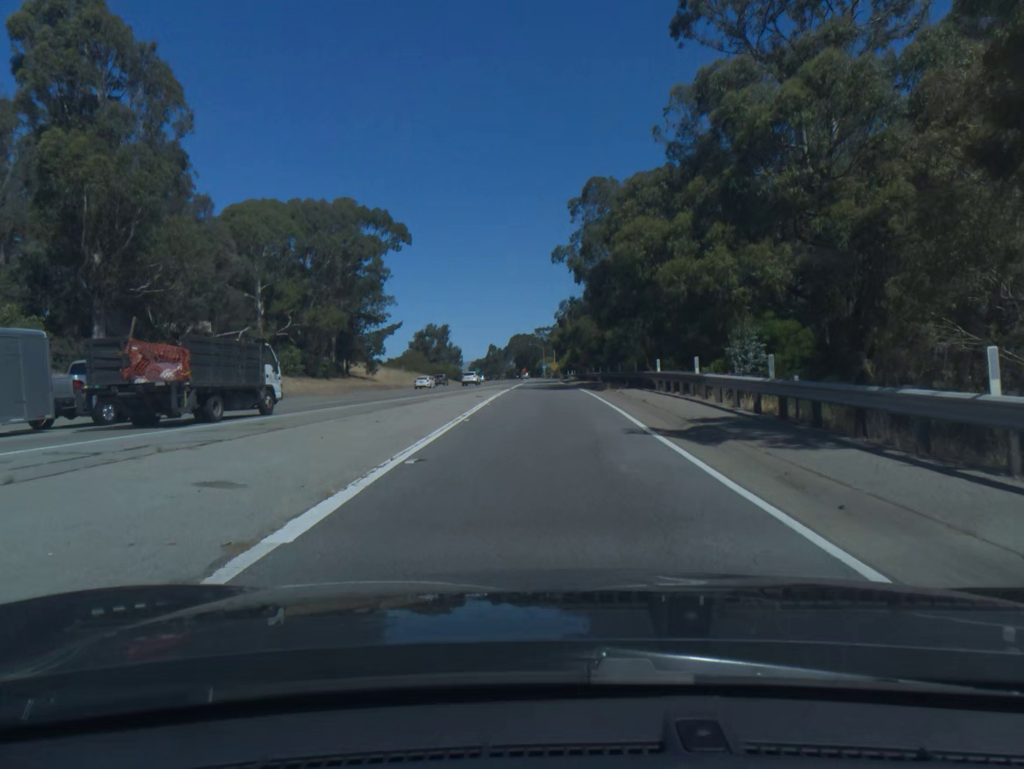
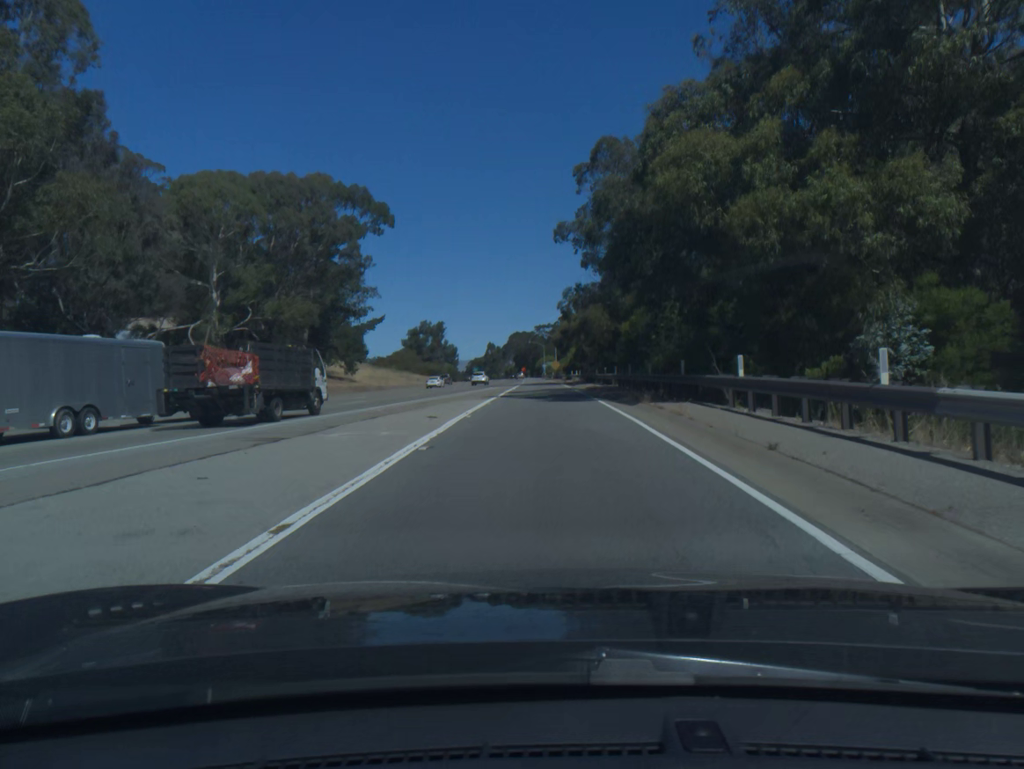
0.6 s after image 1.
(0.0, +12.6) m; 0°
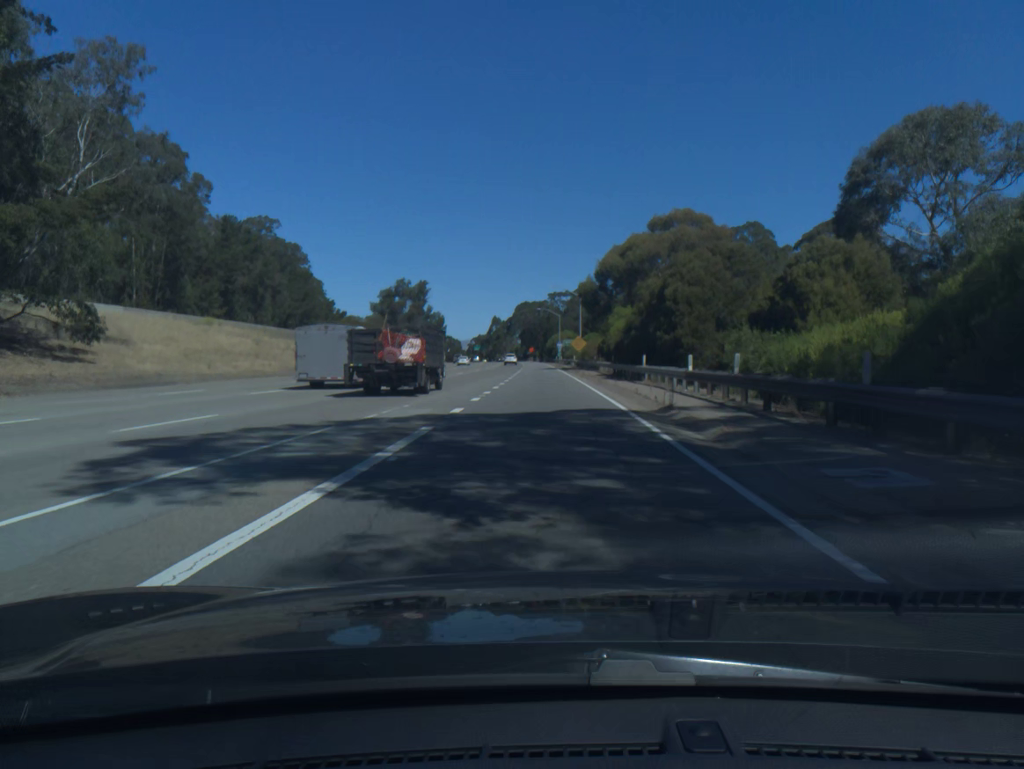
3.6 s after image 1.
(-0.3, +67.7) m; -1°
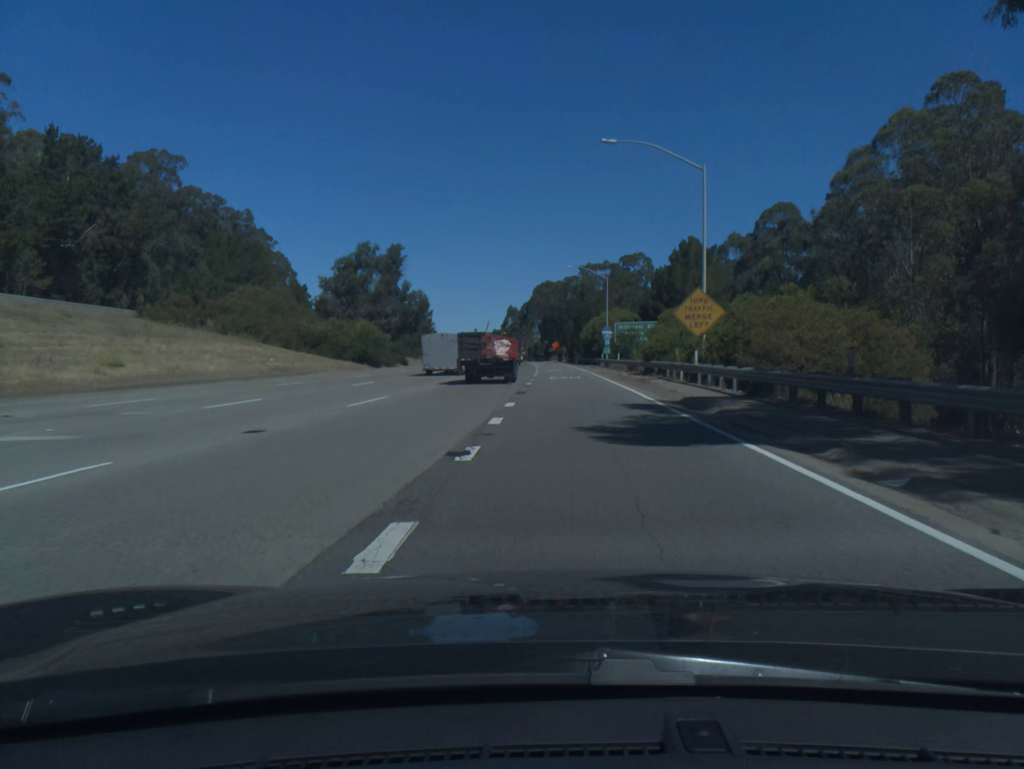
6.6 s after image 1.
(-1.2, +67.3) m; -2°
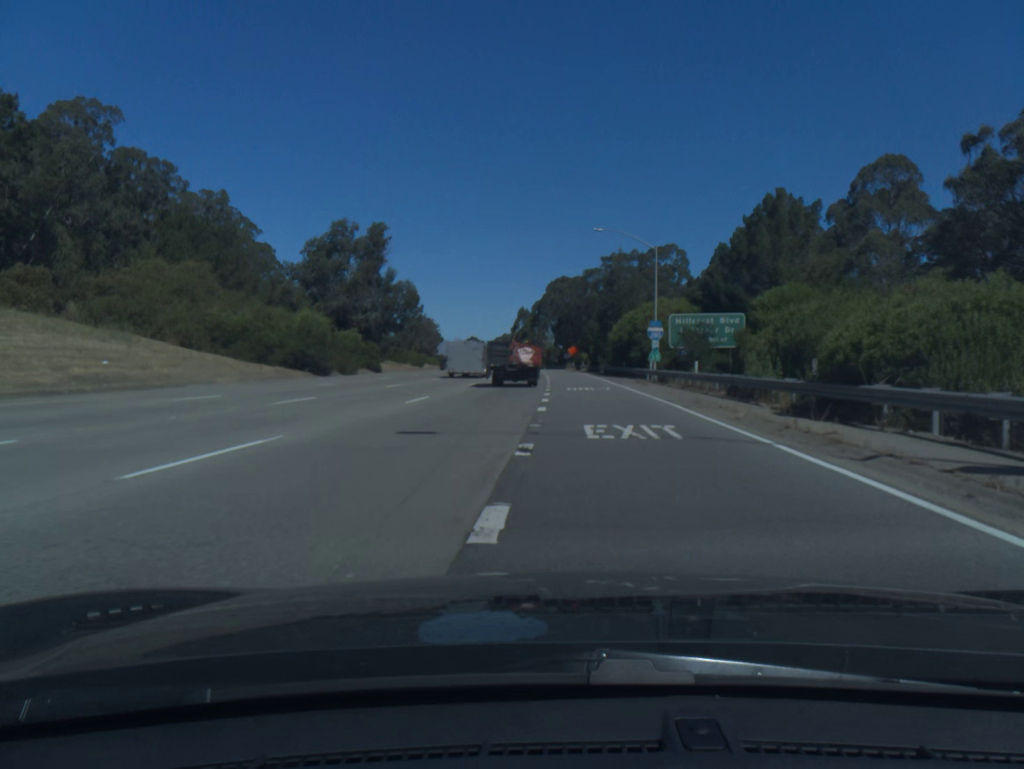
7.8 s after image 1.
(-0.3, +26.3) m; -1°
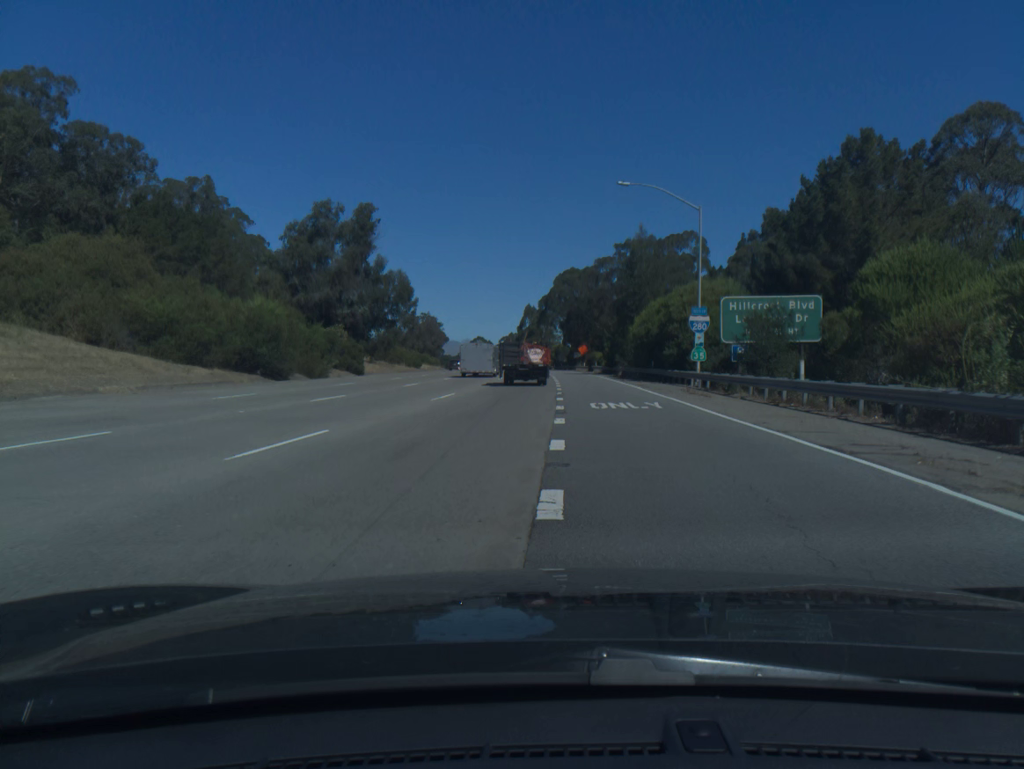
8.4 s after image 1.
(-0.1, +13.1) m; -1°
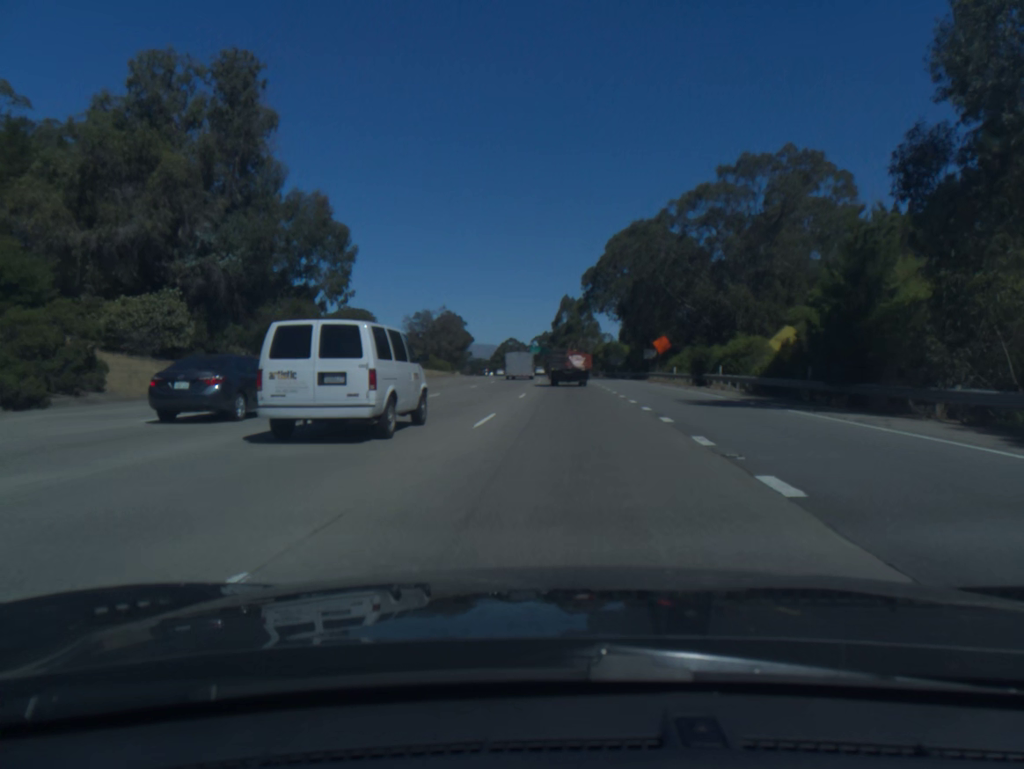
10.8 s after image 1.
(-1.2, +53.2) m; -3°
